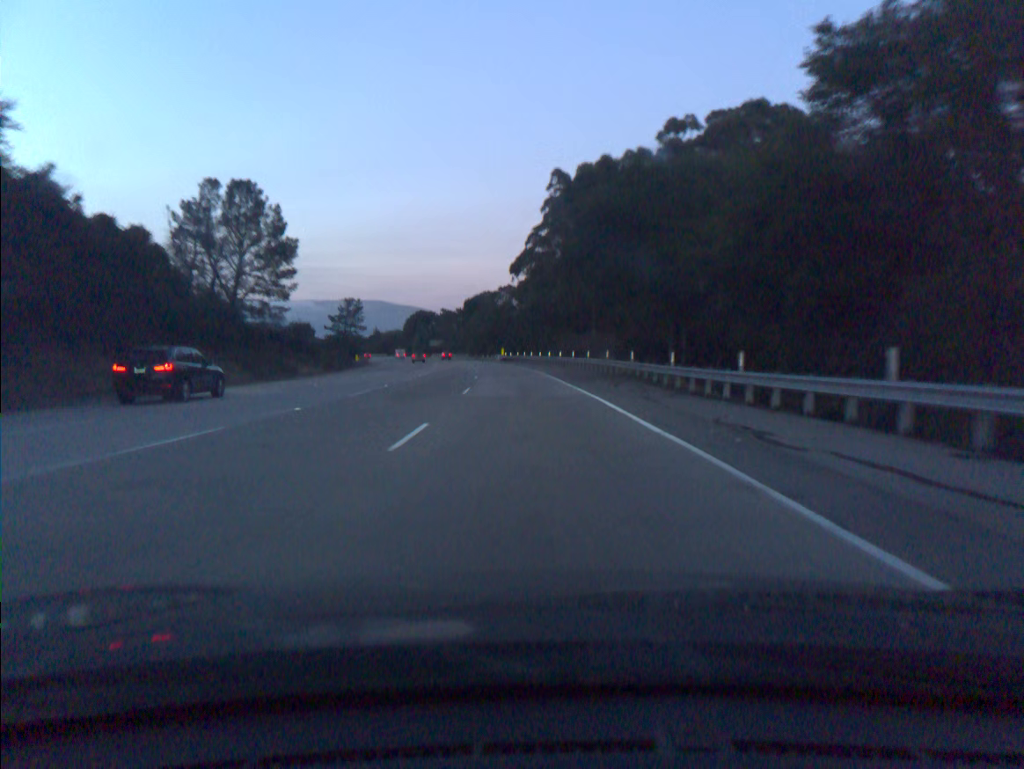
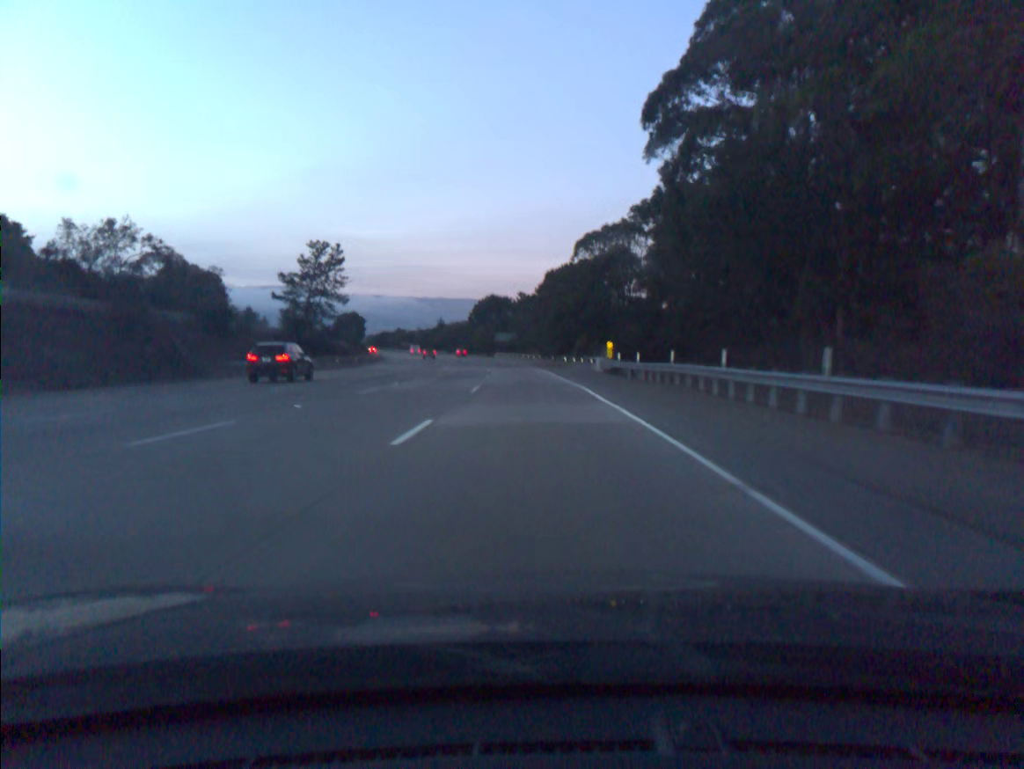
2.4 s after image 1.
(-4.2, +73.2) m; -7°
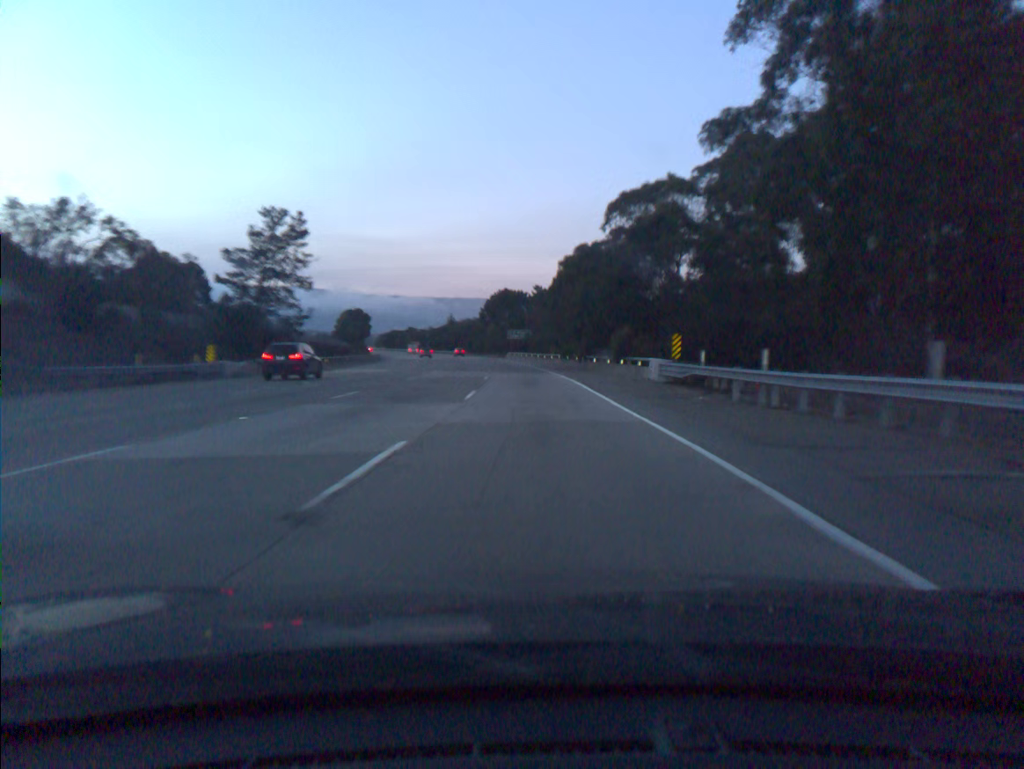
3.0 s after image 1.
(-0.2, +18.4) m; -1°
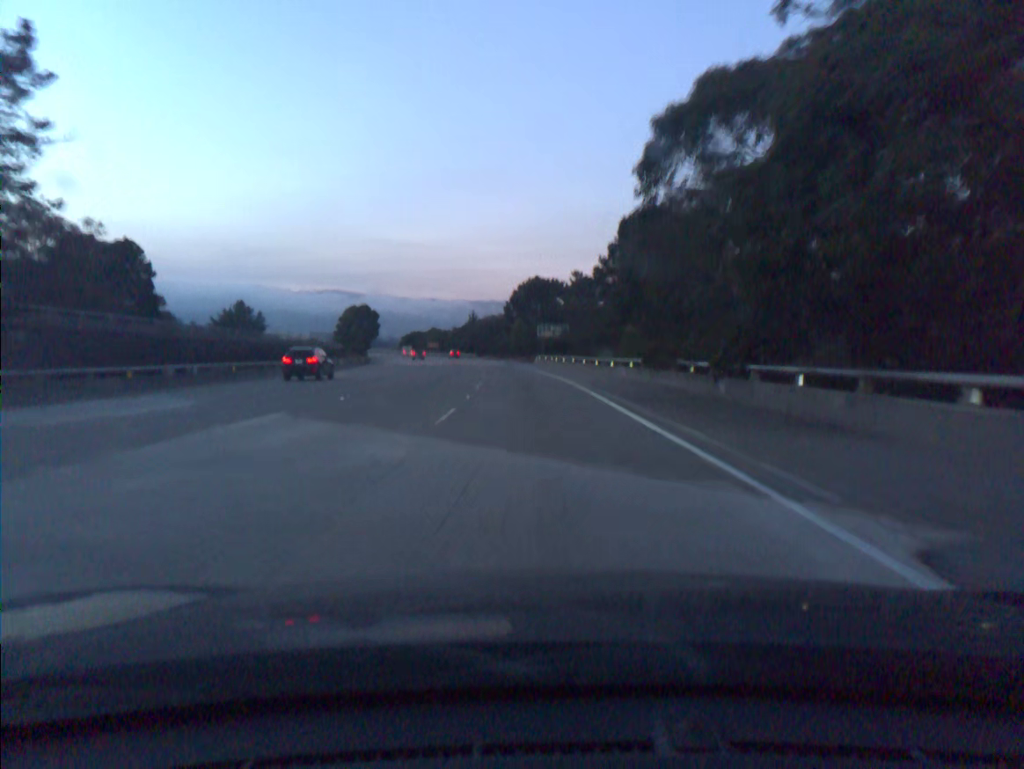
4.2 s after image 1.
(-0.8, +36.8) m; -2°
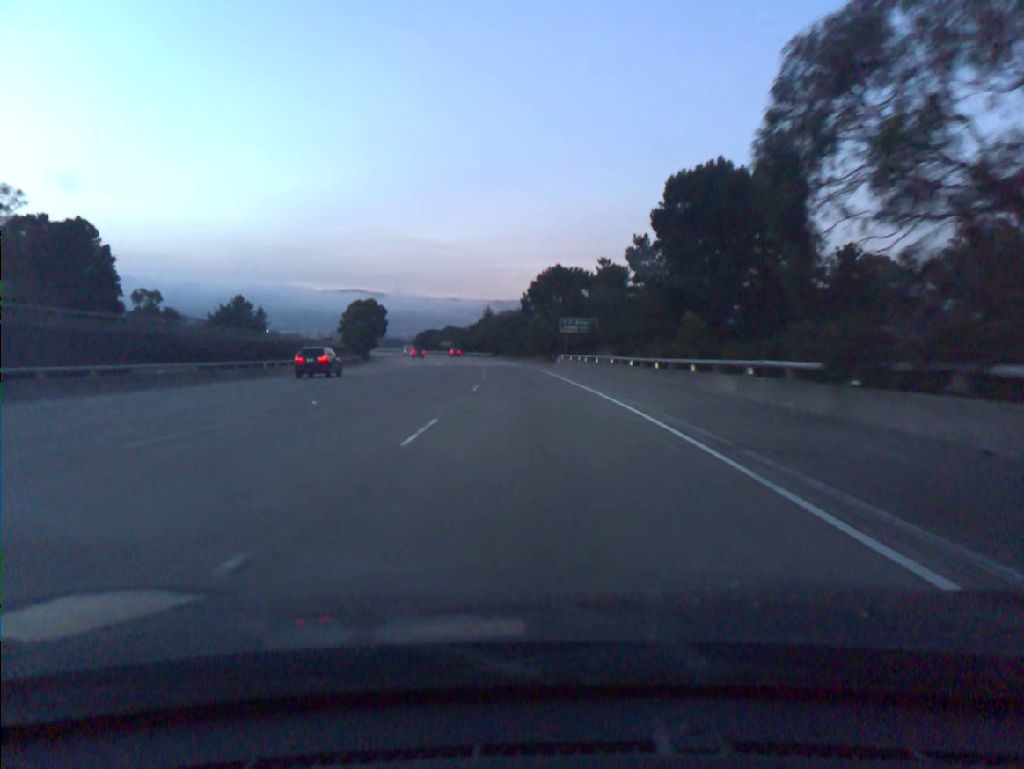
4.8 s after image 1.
(-0.3, +18.4) m; -2°
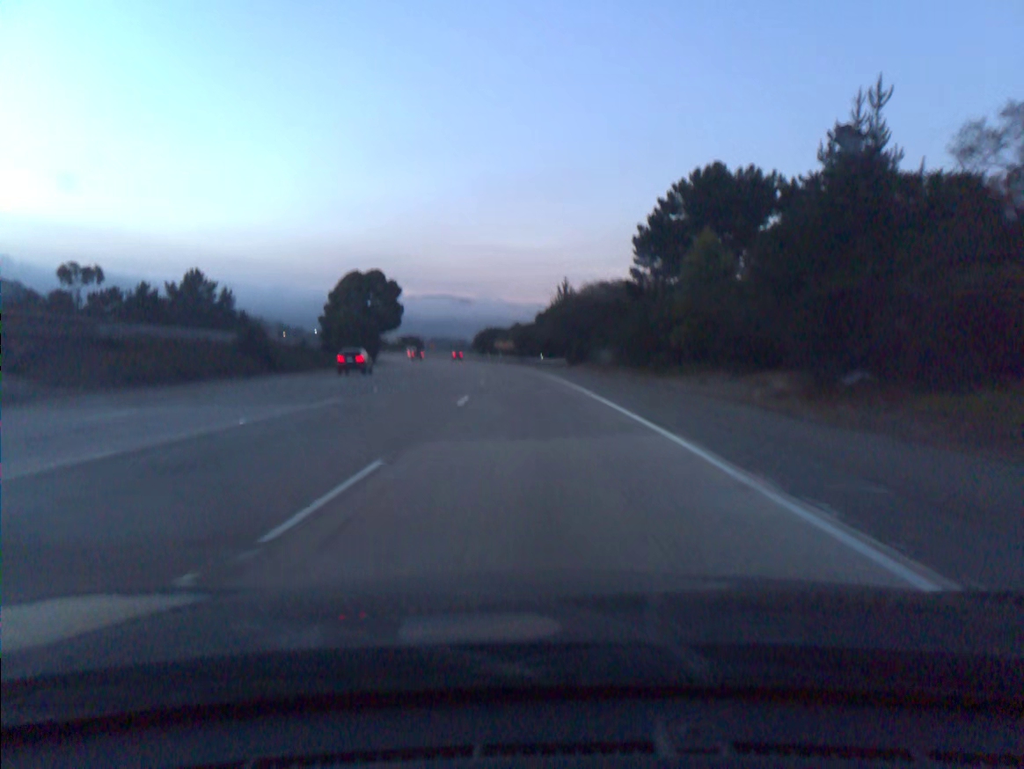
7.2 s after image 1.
(-3.8, +73.6) m; -6°
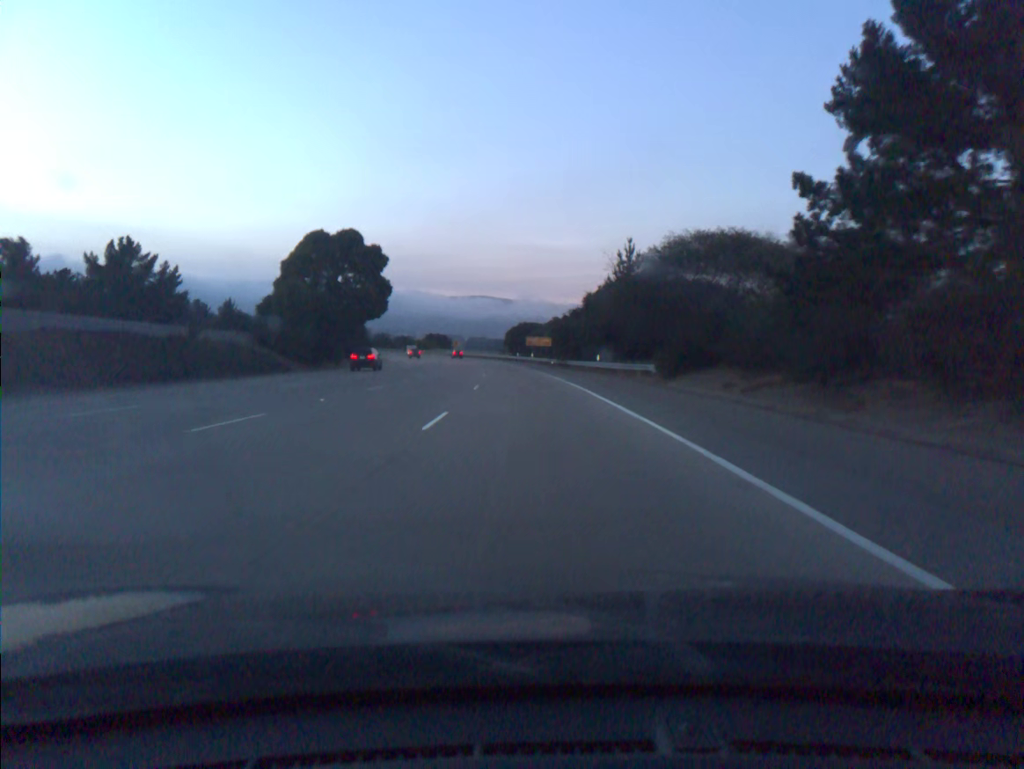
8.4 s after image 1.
(-1.0, +37.0) m; -3°
